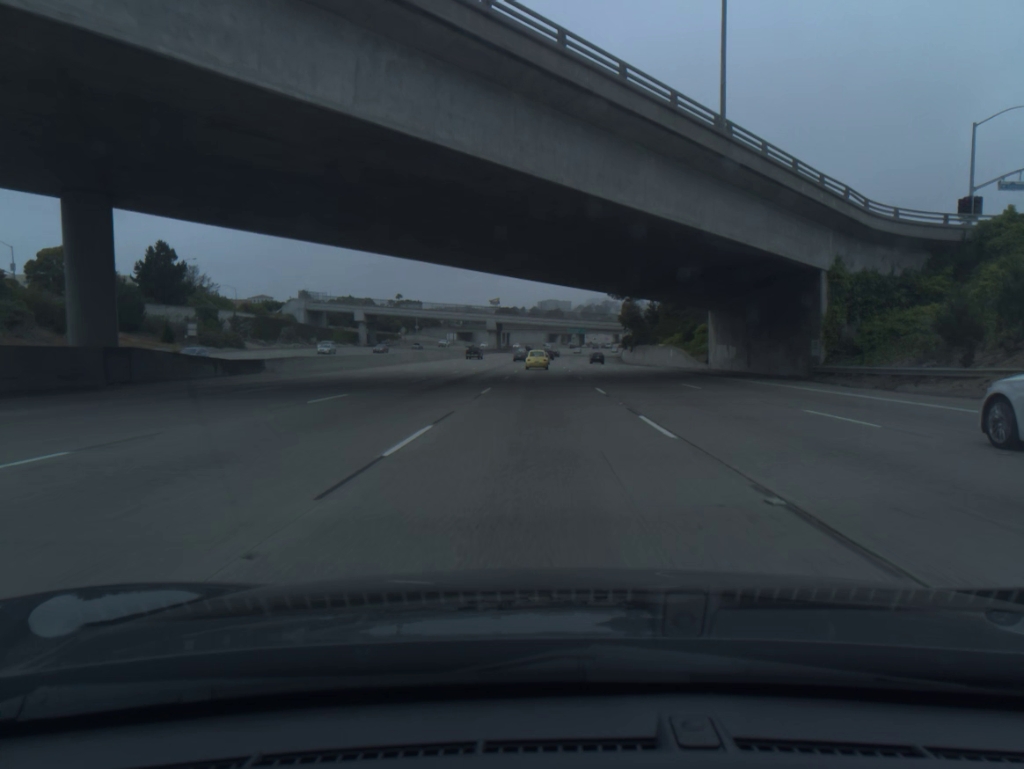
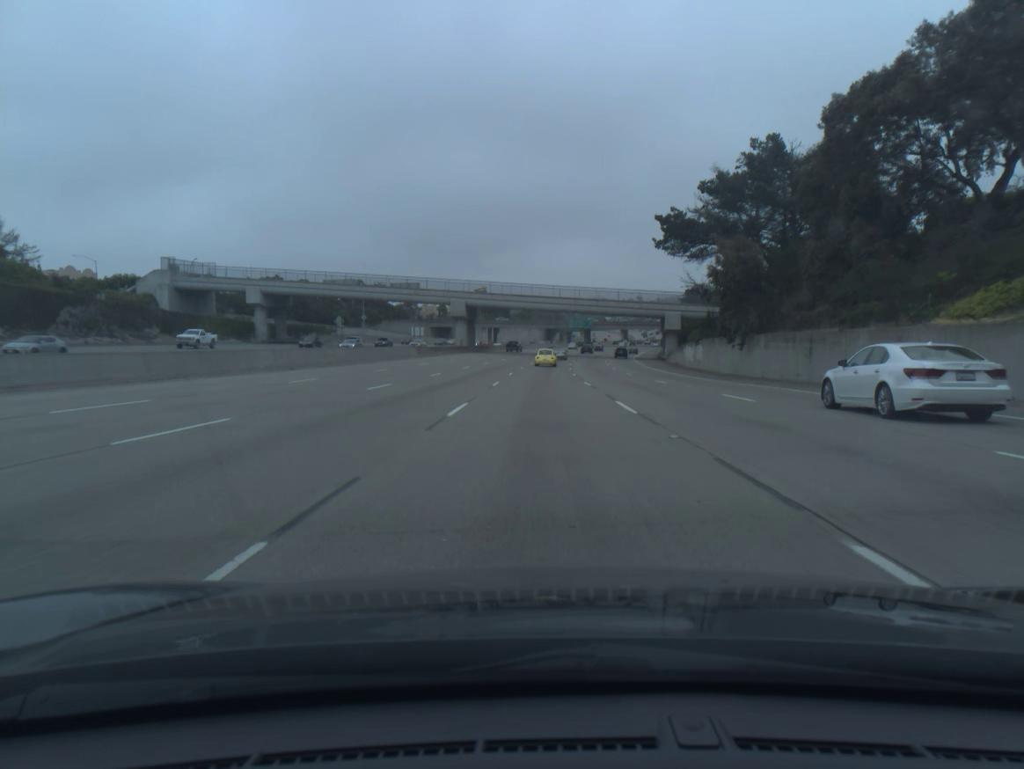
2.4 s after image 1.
(-0.1, +65.4) m; 0°
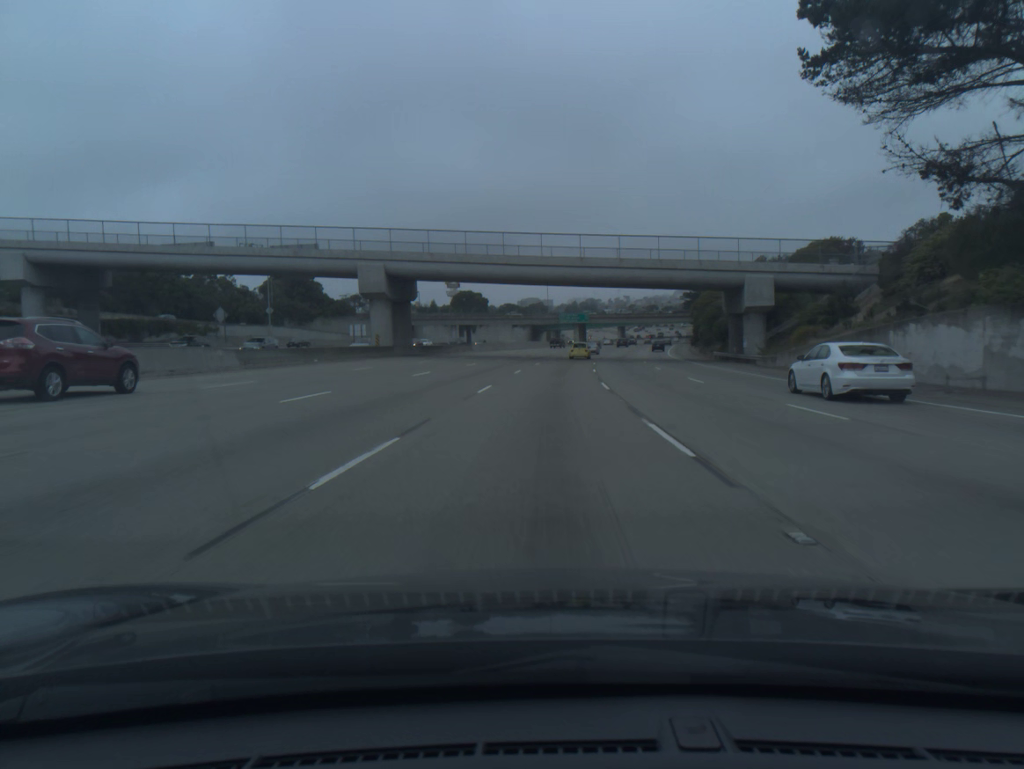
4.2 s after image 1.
(+0.3, +50.4) m; +1°
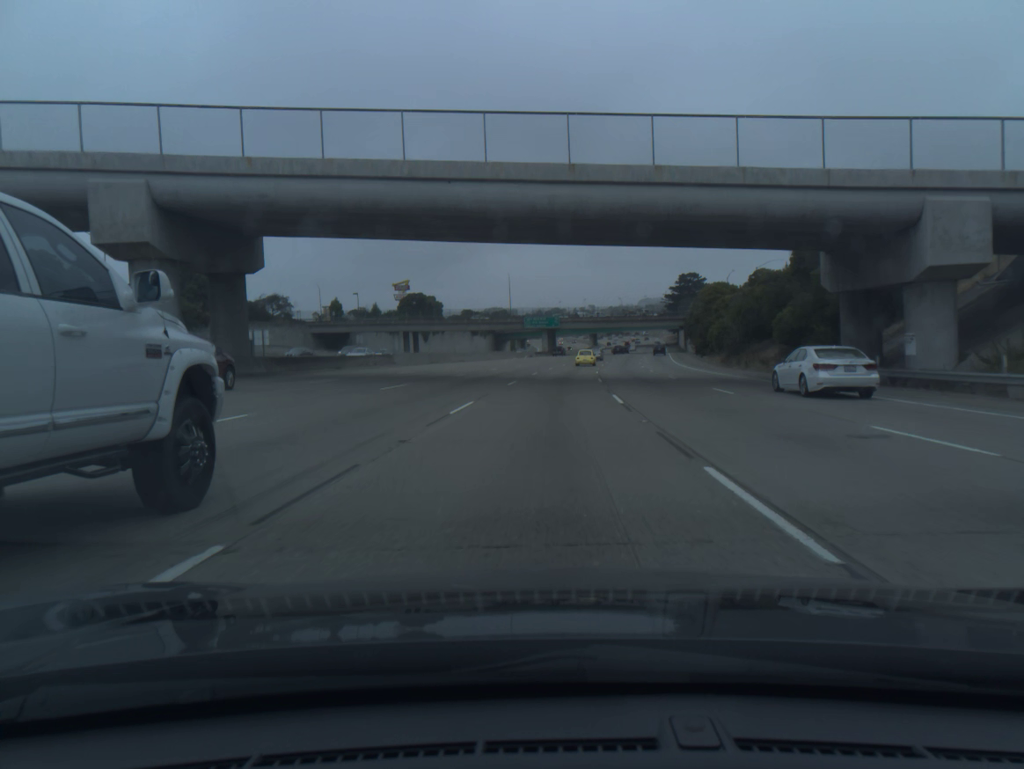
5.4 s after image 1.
(+0.7, +34.0) m; +3°
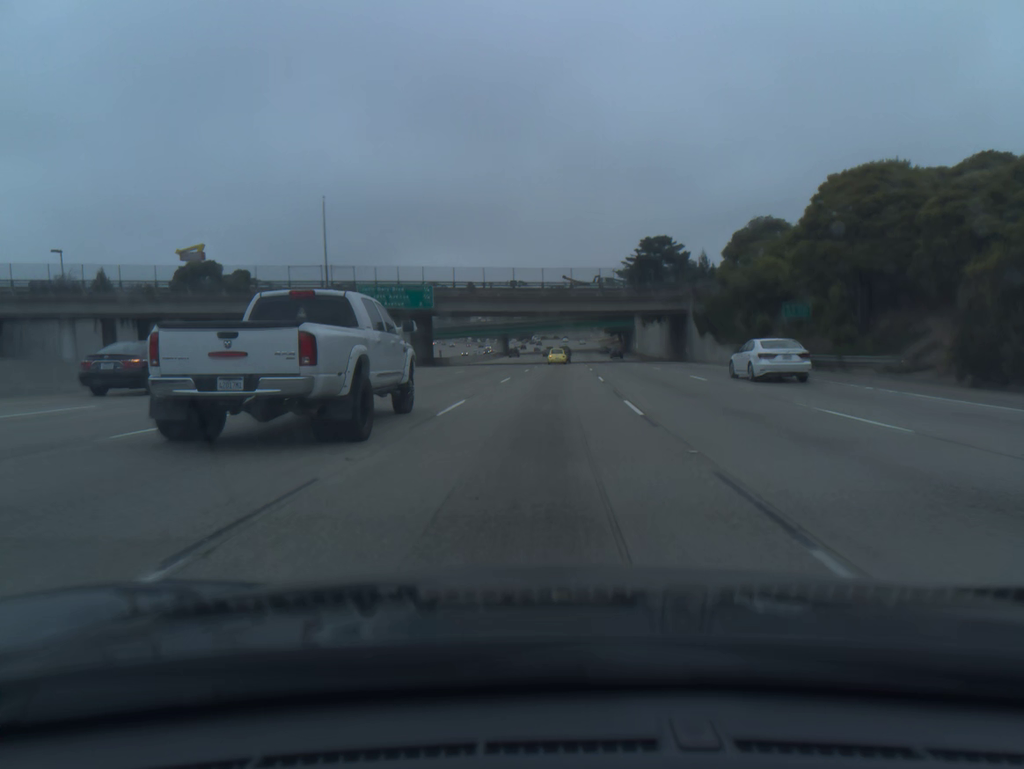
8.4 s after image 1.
(+5.4, +86.1) m; +7°
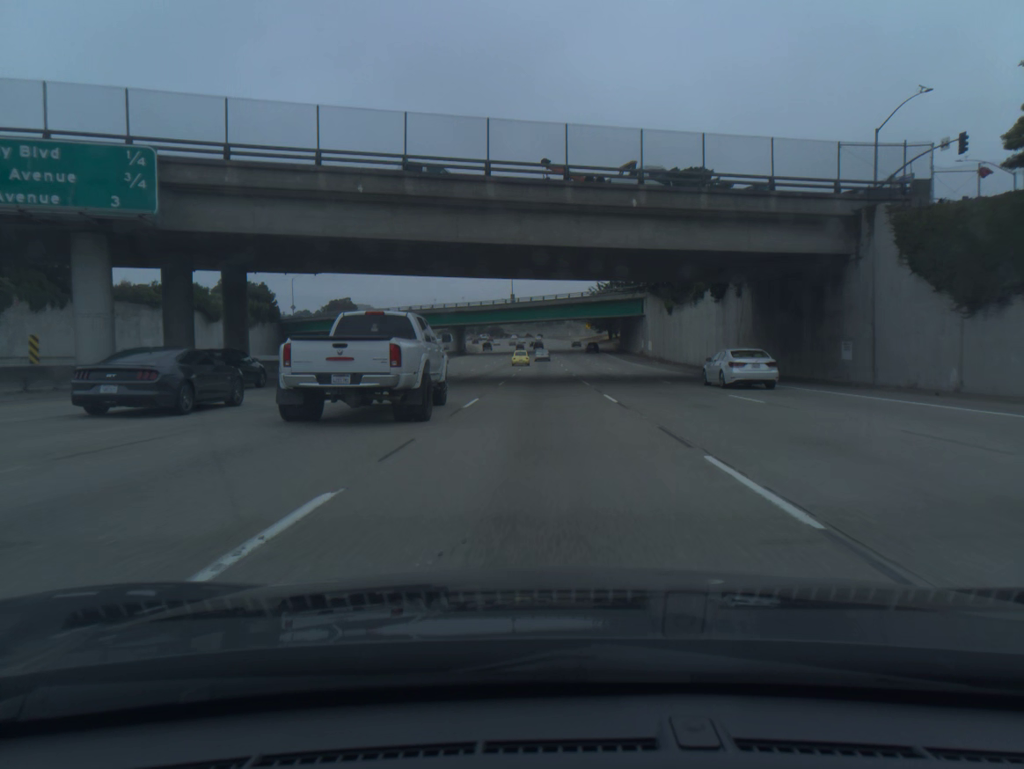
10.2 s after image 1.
(+1.2, +52.6) m; +2°
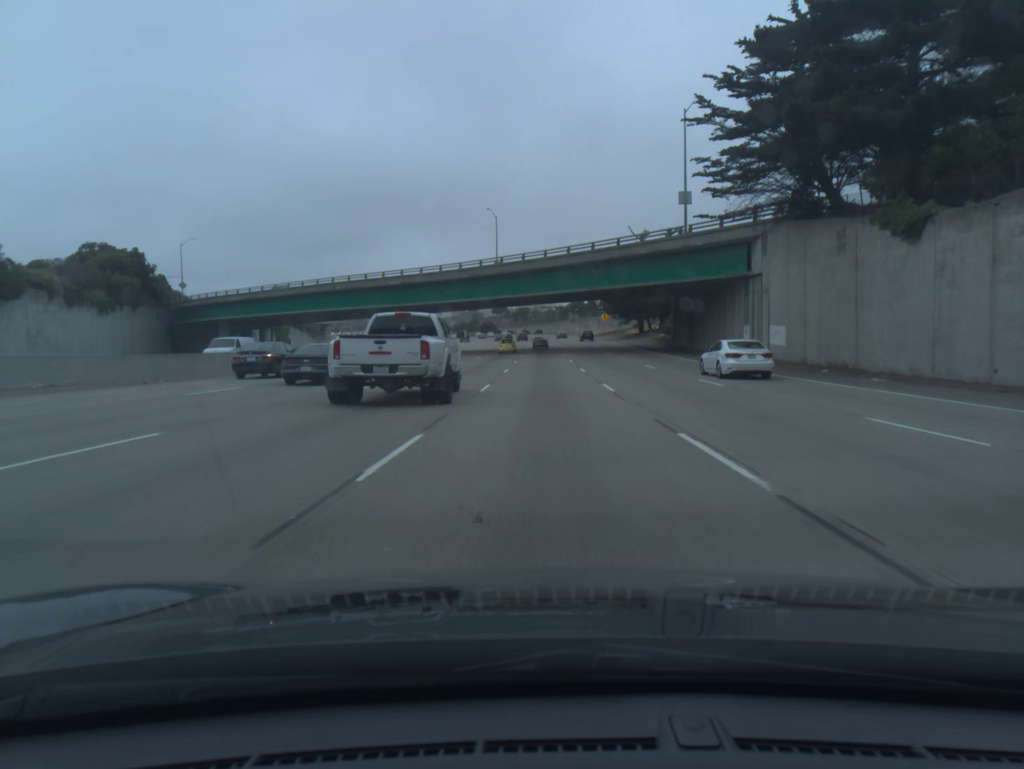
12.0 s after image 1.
(-0.1, +53.3) m; 0°
